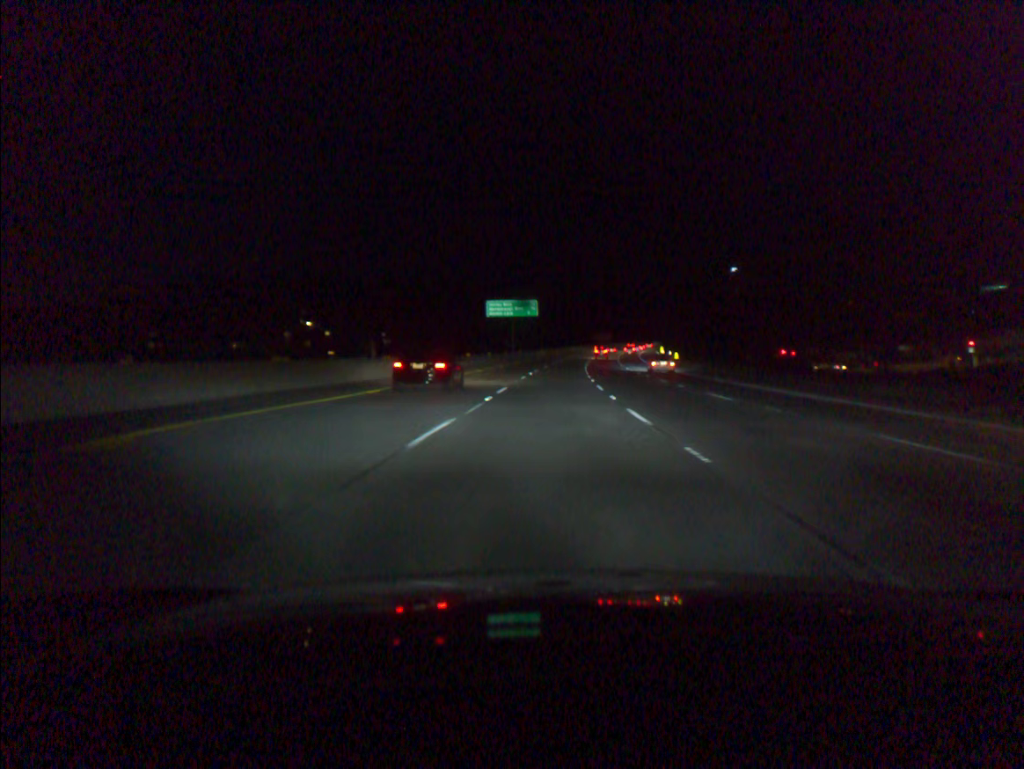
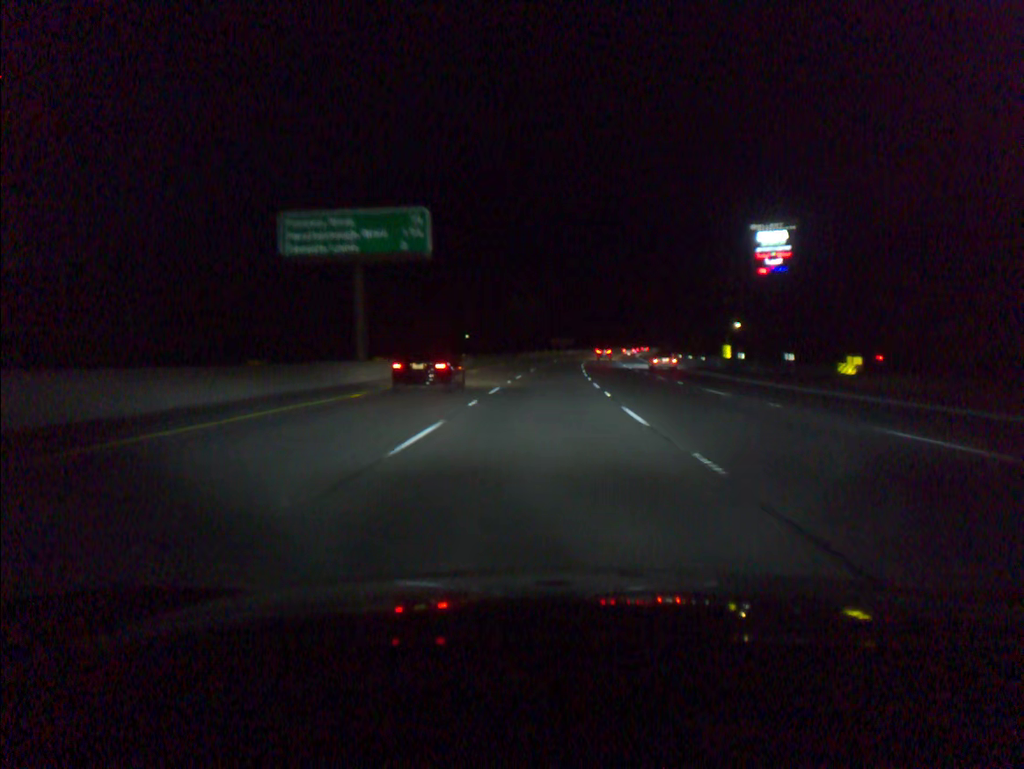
(+2.6, +73.9) m; +4°
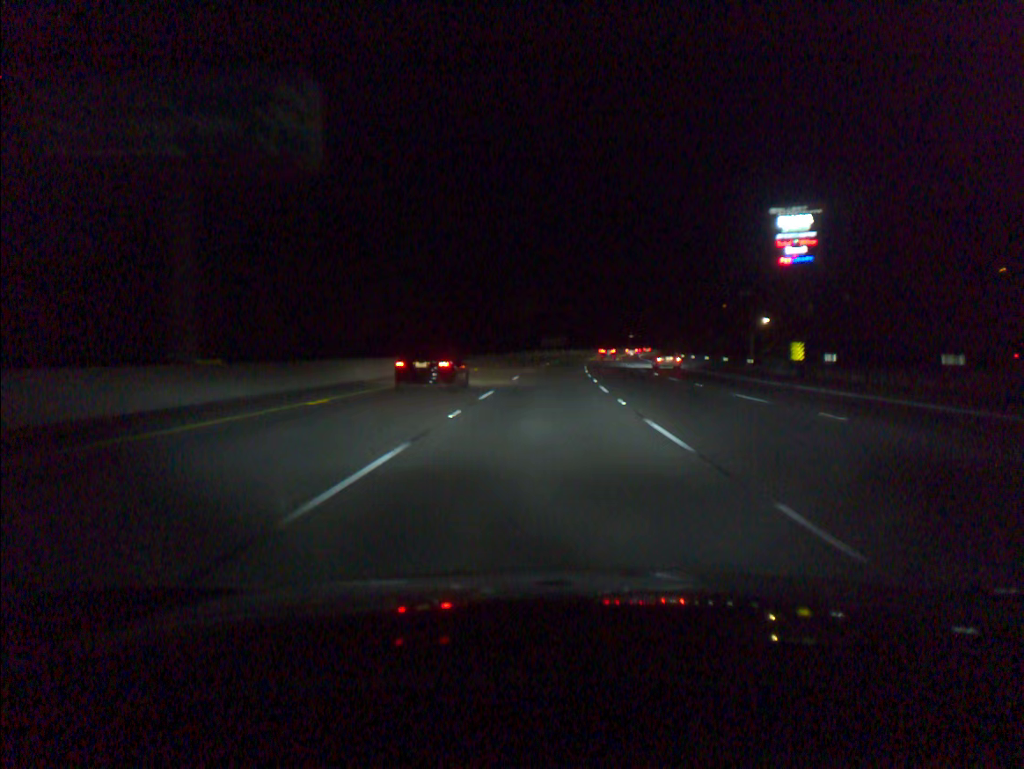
(+0.1, +18.4) m; +1°
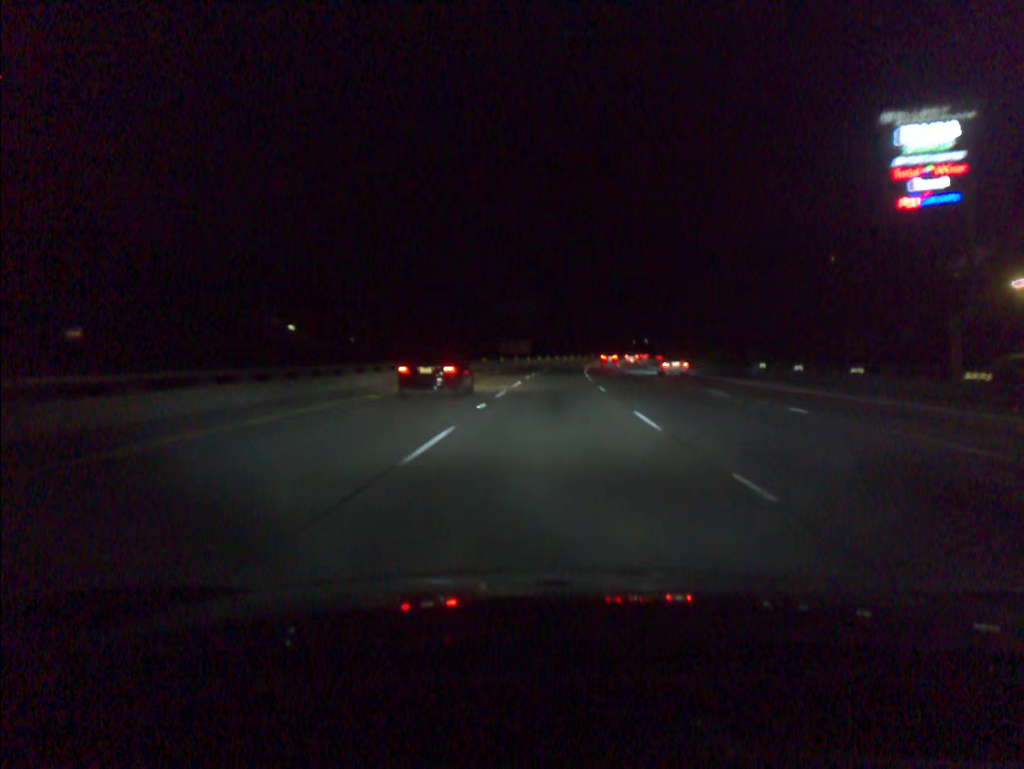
(+1.2, +55.2) m; +3°
